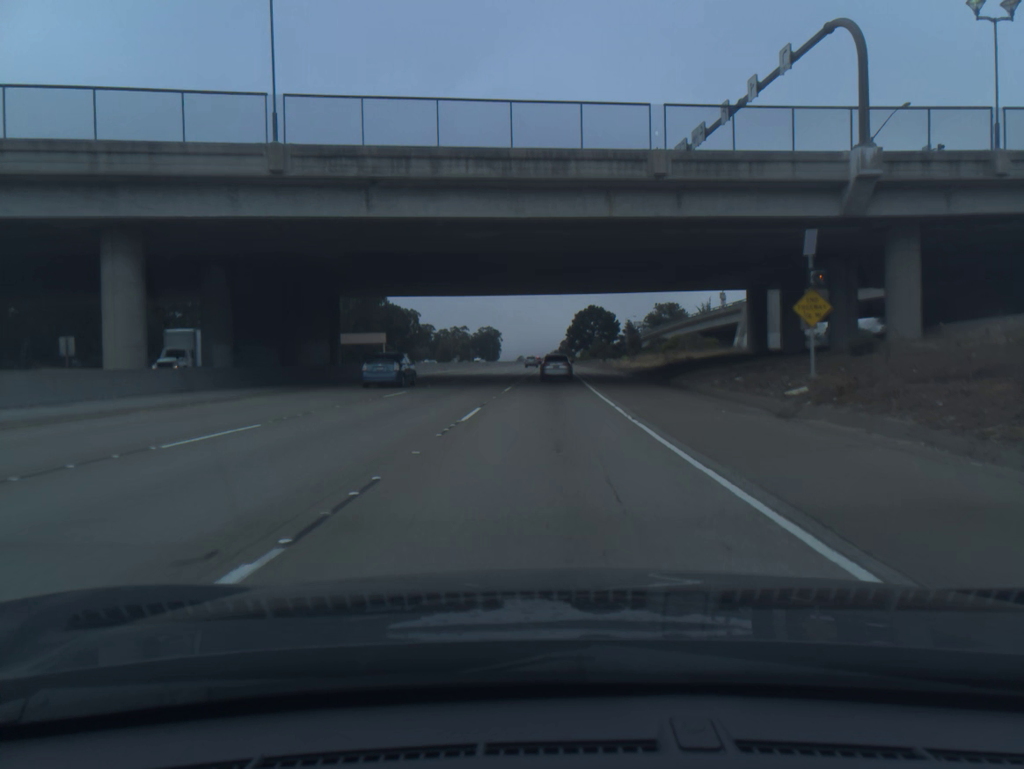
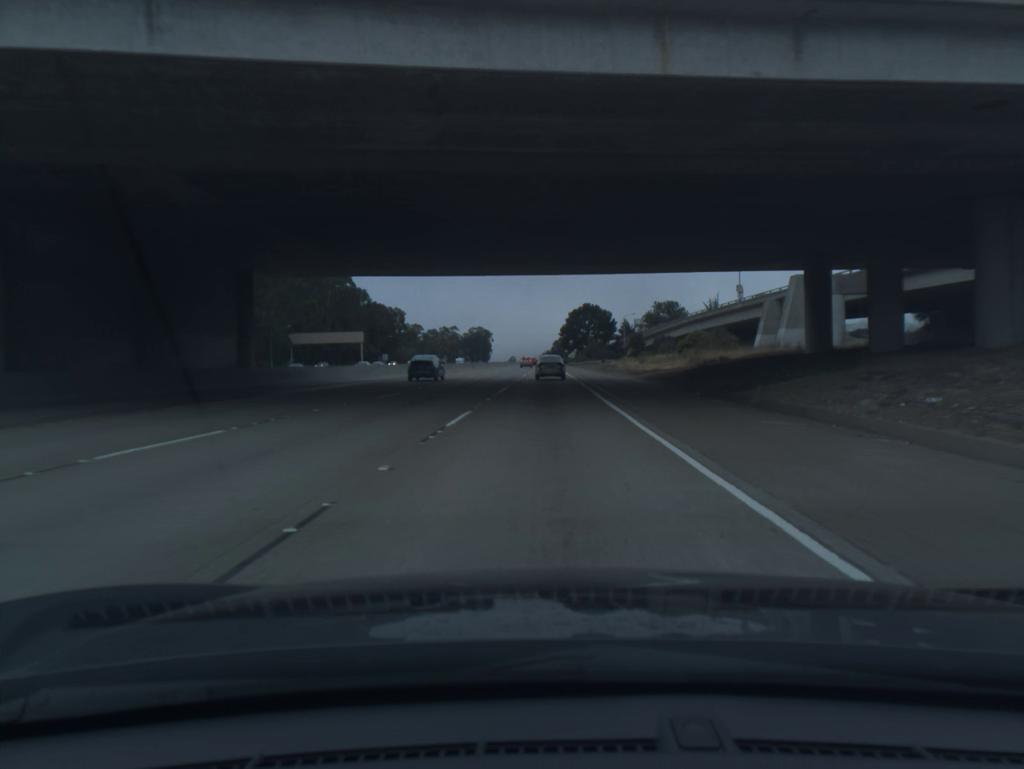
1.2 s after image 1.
(+0.1, +16.1) m; +1°
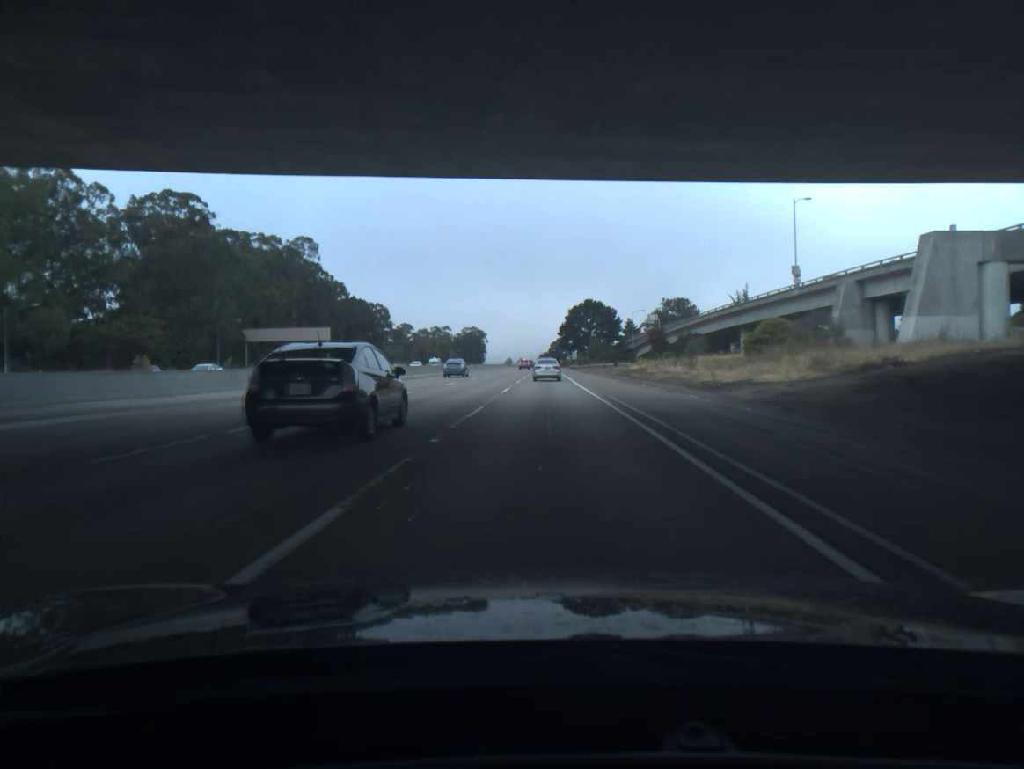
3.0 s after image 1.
(+0.1, +26.1) m; 0°
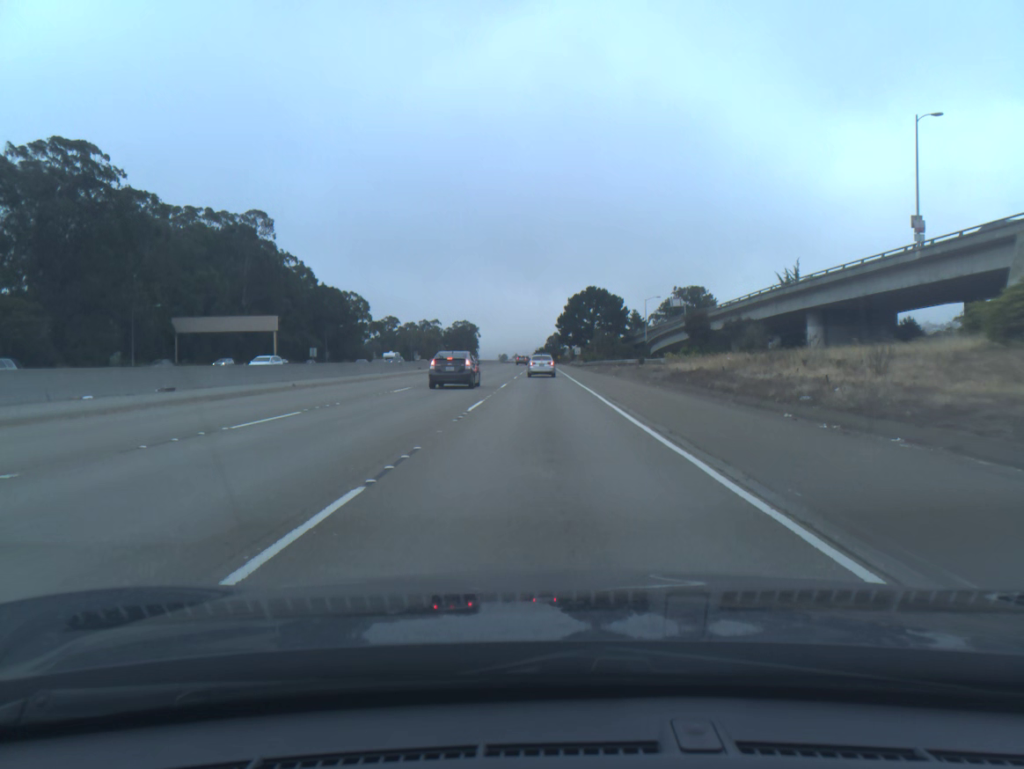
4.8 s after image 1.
(0.0, +28.0) m; 0°
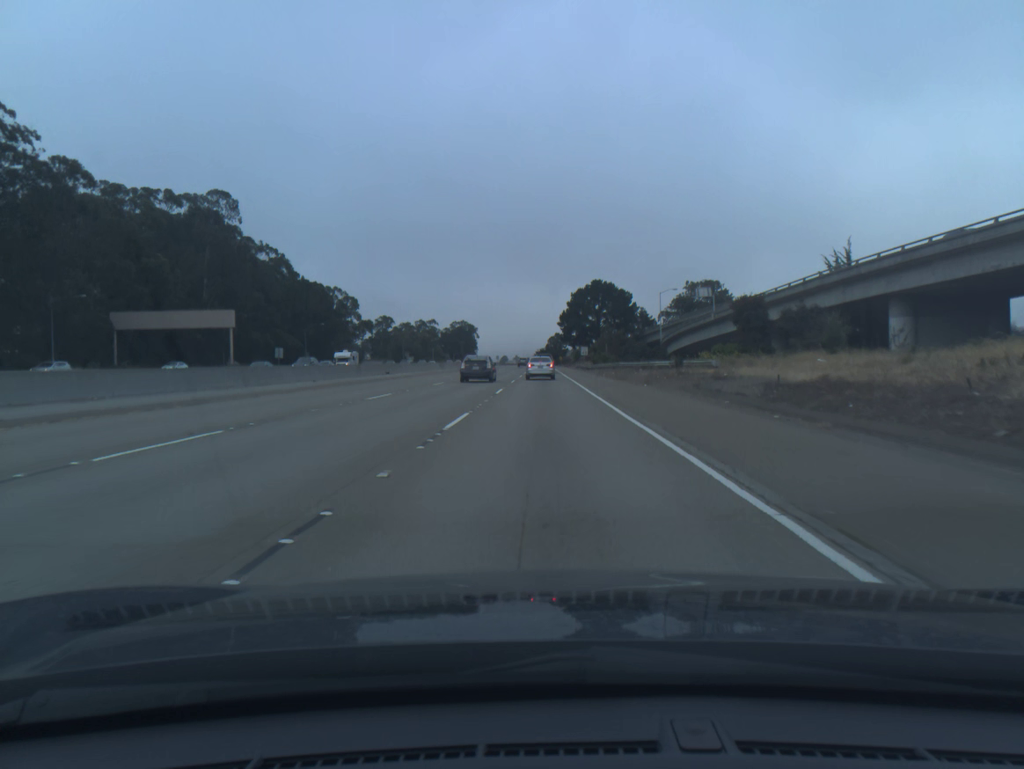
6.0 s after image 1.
(0.0, +18.8) m; 0°
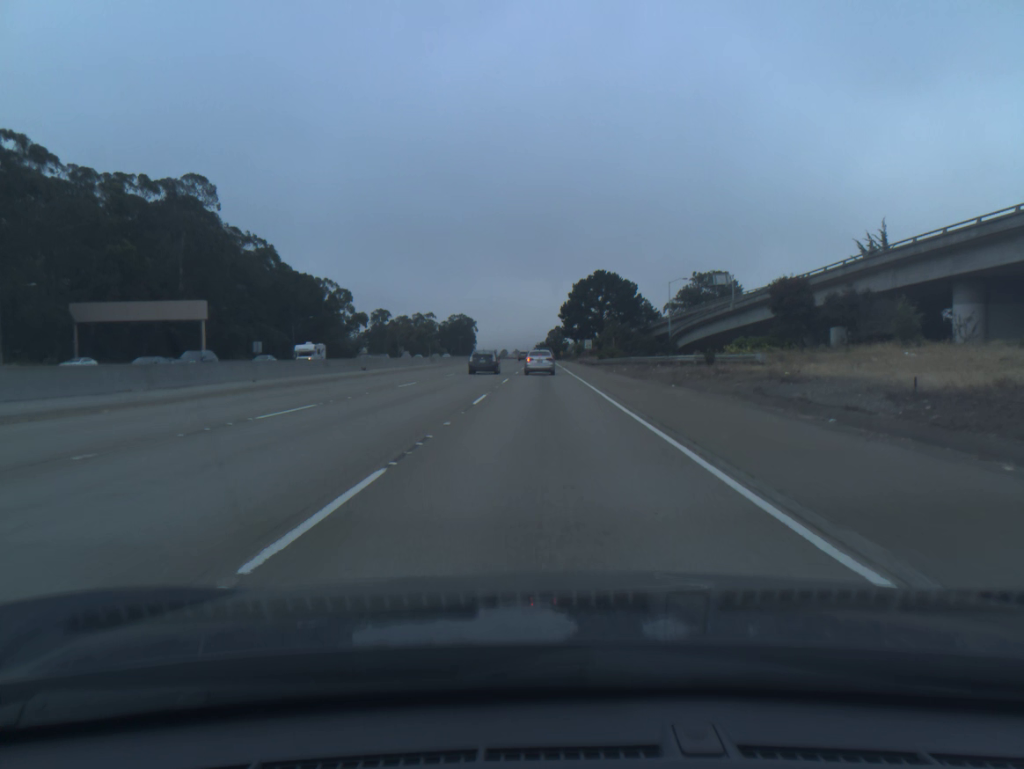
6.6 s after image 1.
(0.0, +9.2) m; 0°
